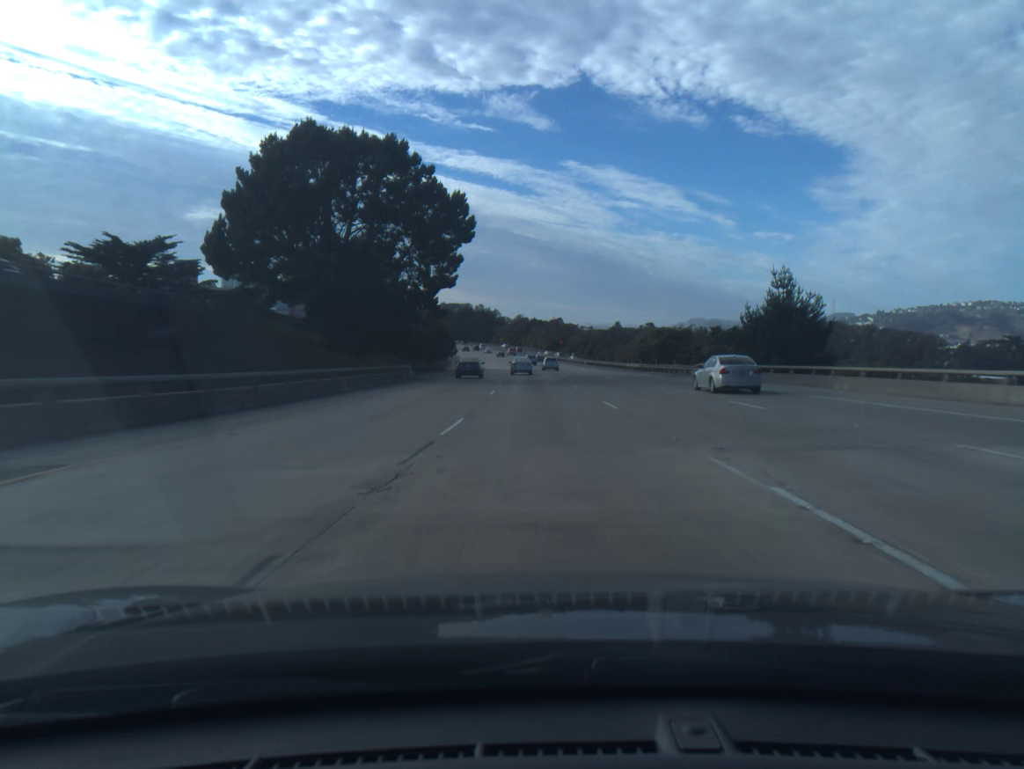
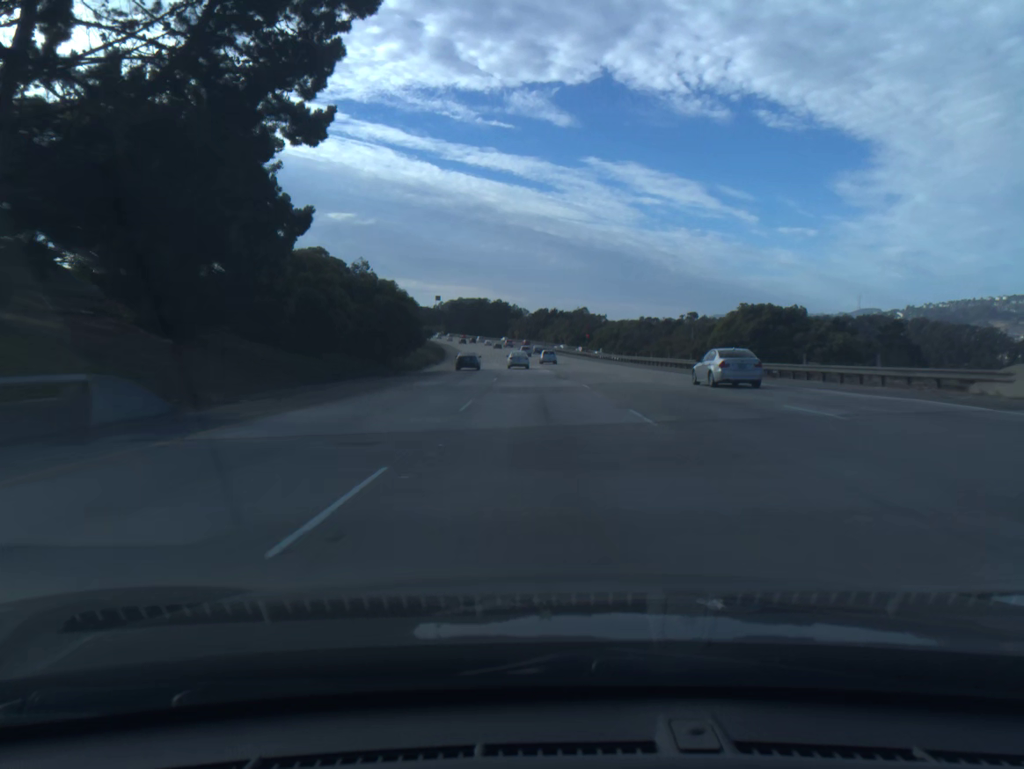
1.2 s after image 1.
(-0.4, +37.0) m; -1°
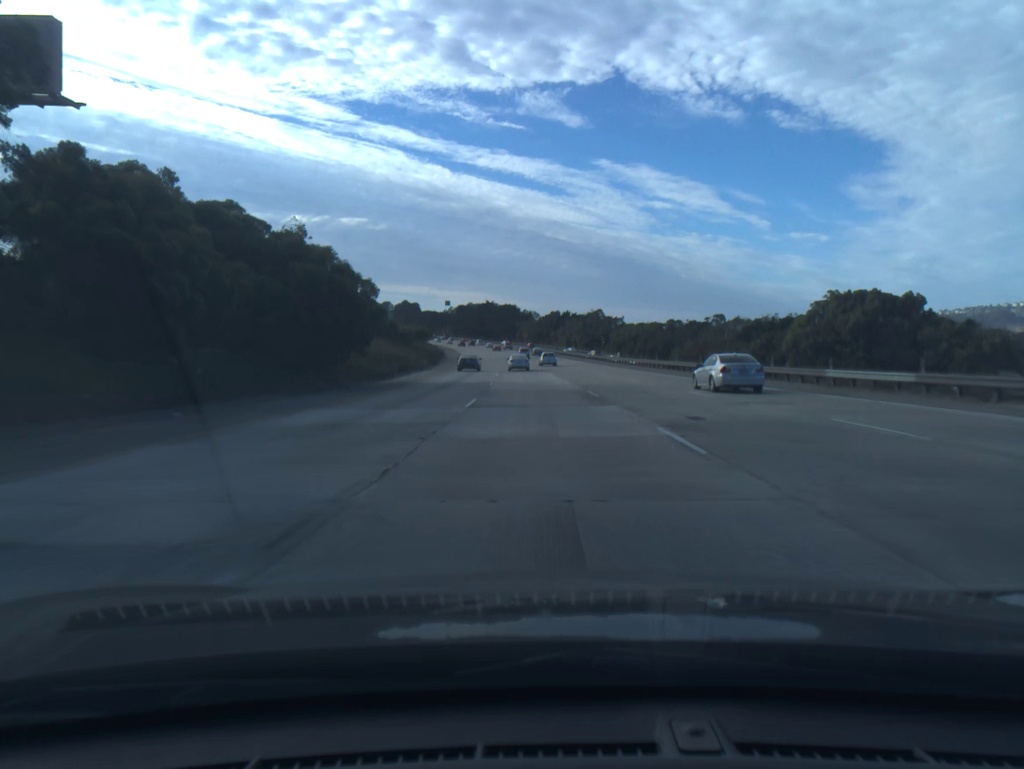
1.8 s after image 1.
(-0.1, +18.5) m; -1°
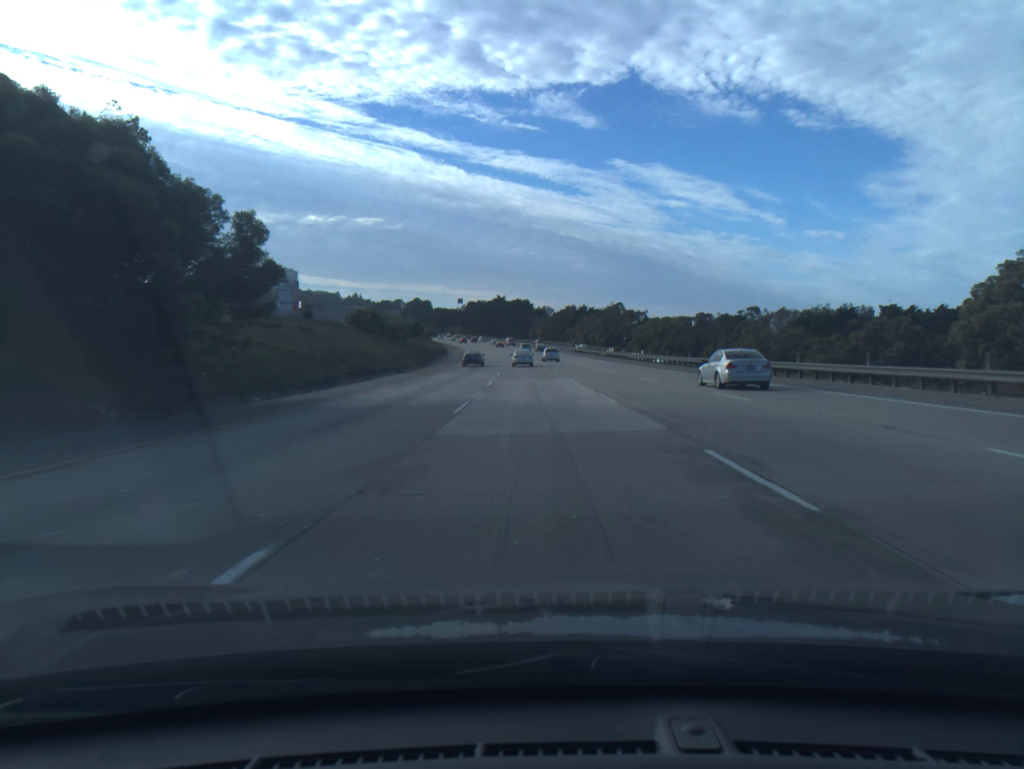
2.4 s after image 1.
(-0.2, +18.5) m; -1°
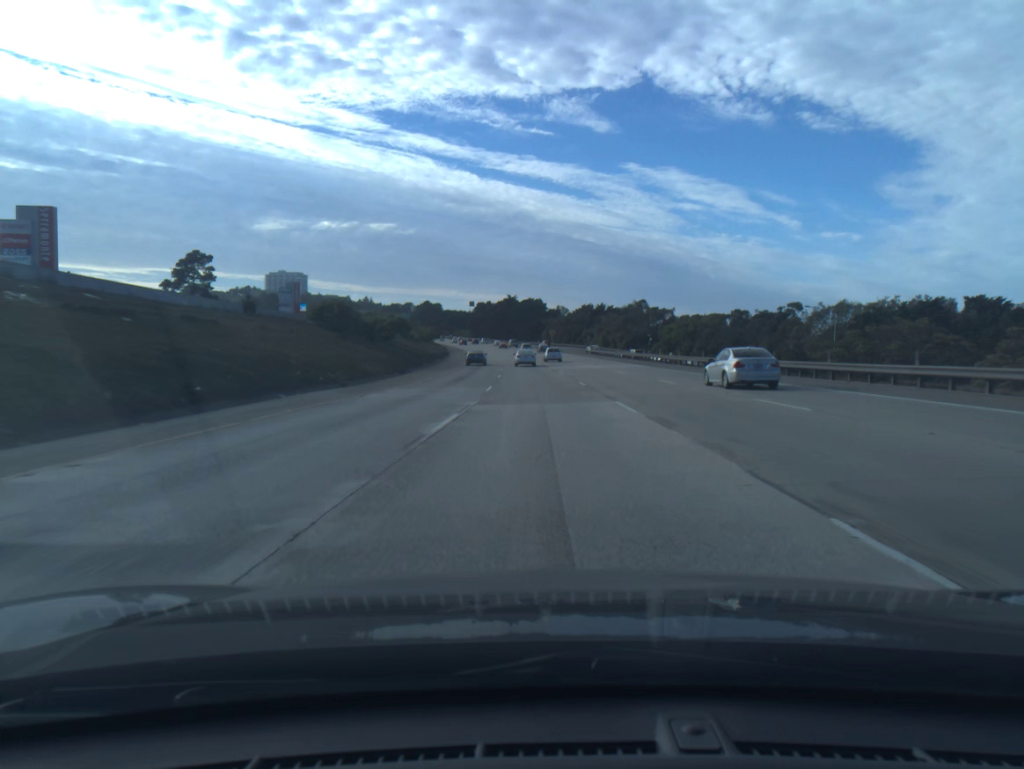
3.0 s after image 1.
(-0.2, +18.5) m; -1°
